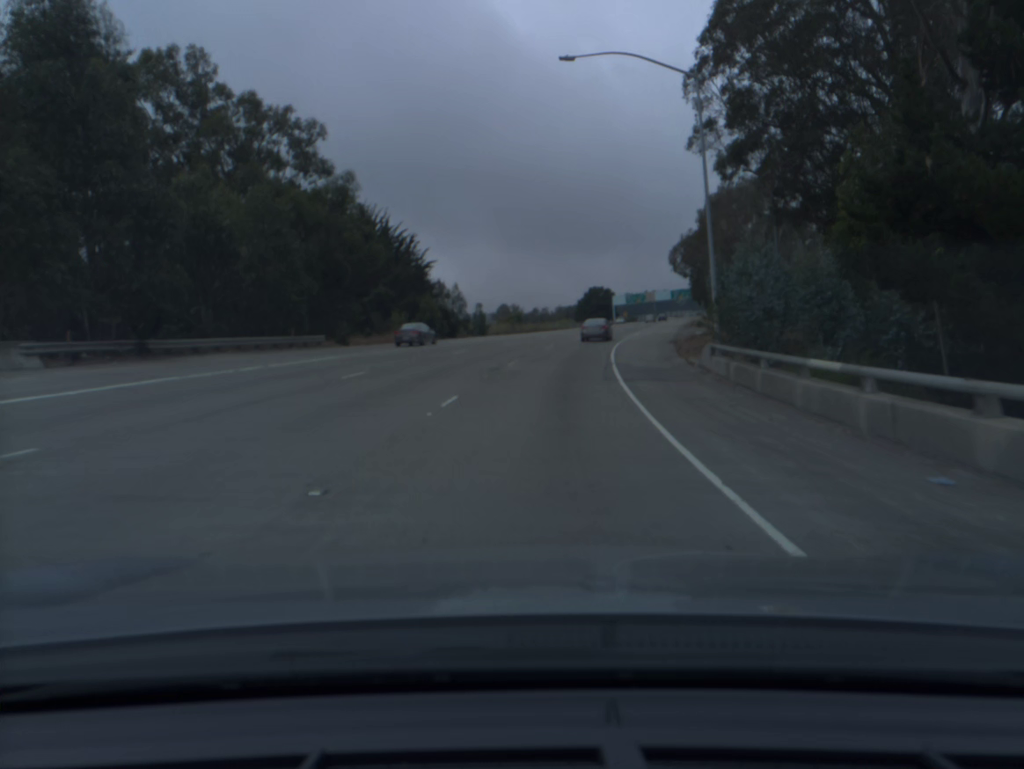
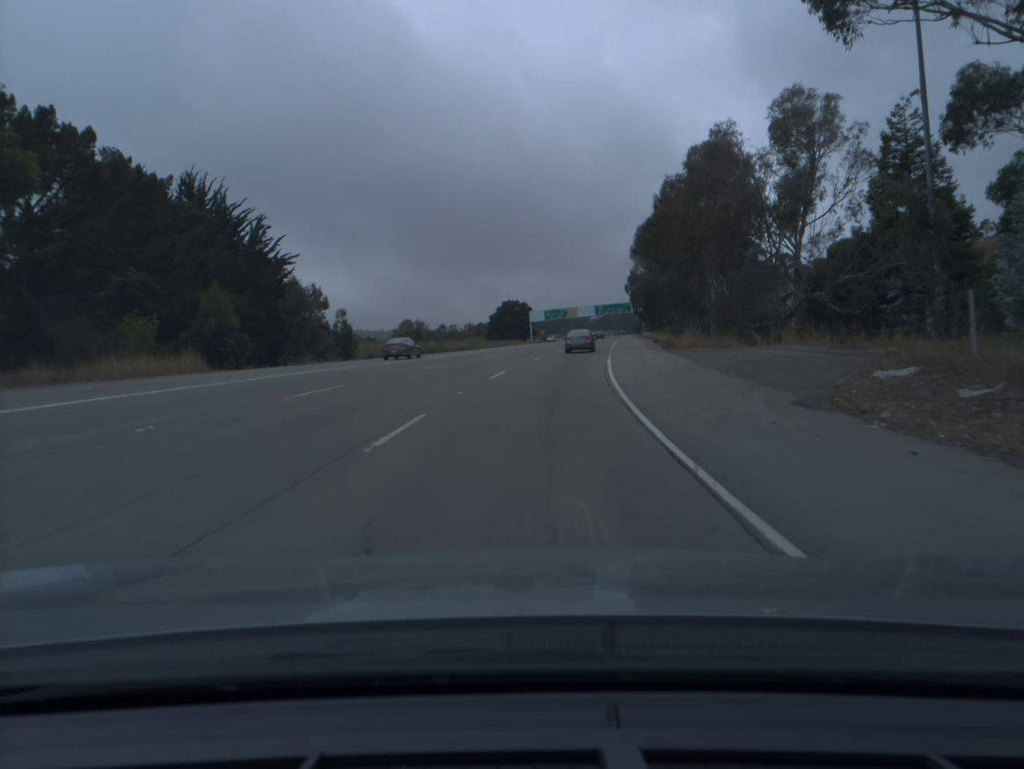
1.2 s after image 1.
(+1.9, +31.4) m; +6°
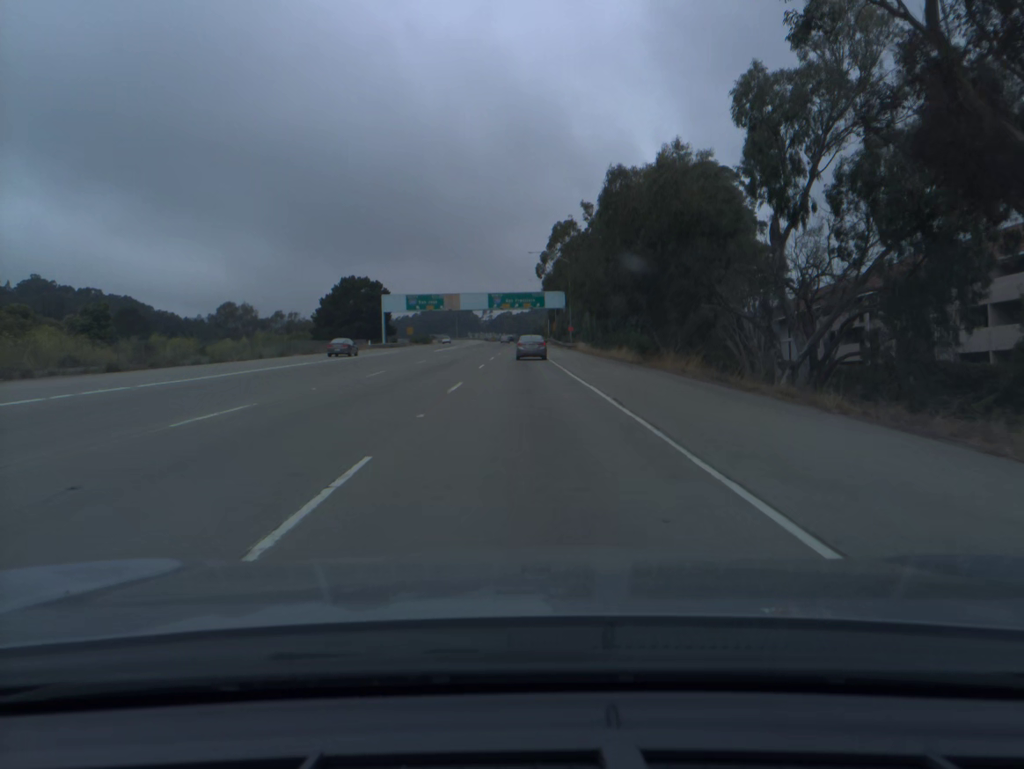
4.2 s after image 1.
(+7.3, +76.5) m; +8°
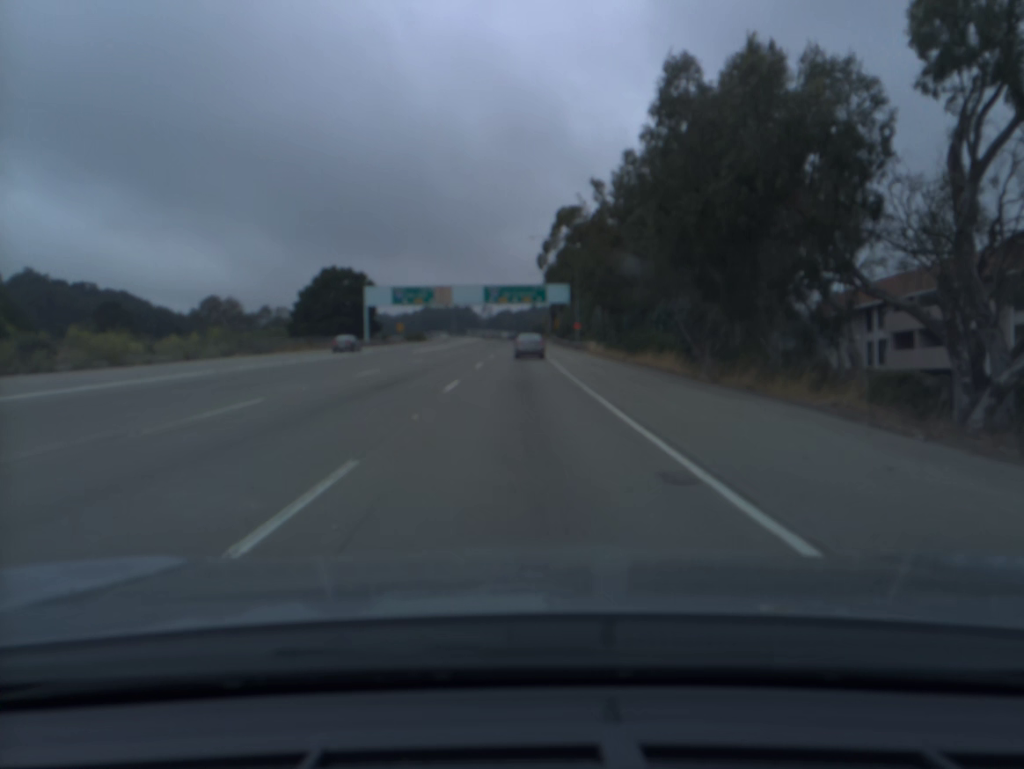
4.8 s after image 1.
(0.0, +15.0) m; 0°
